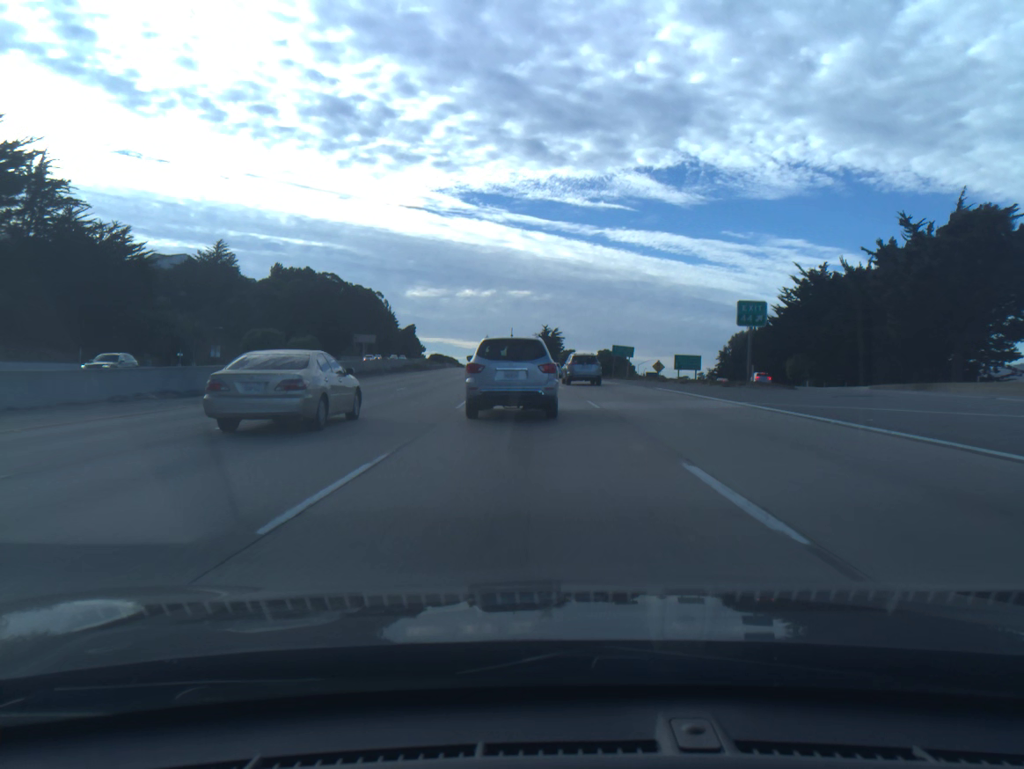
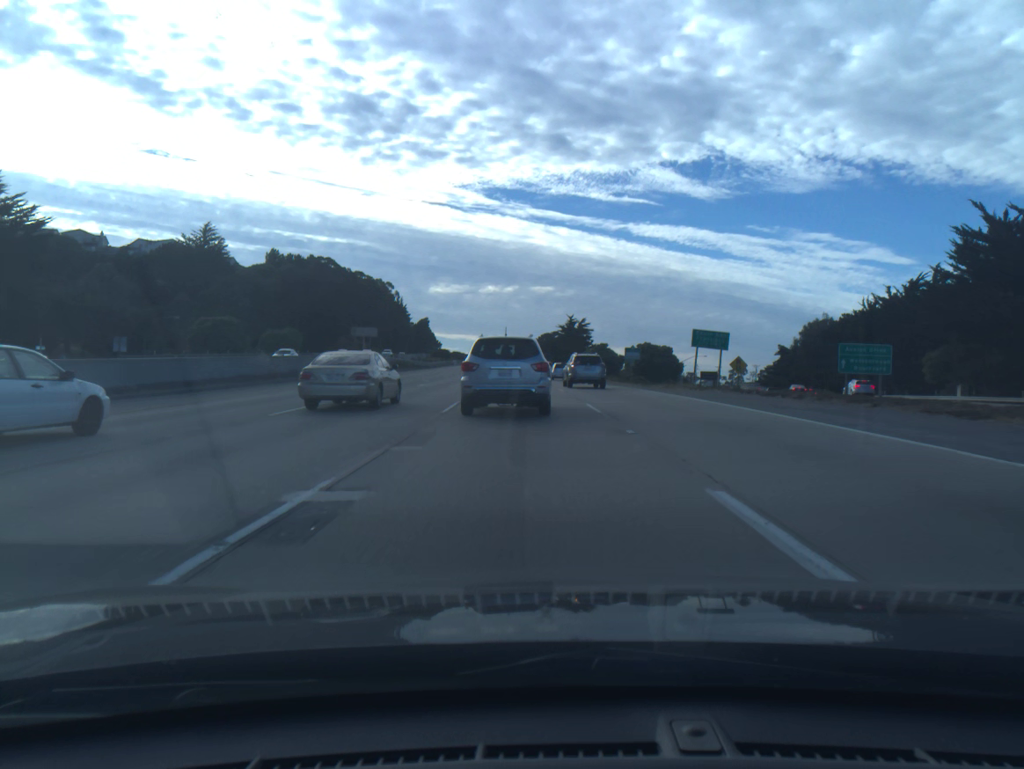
(-0.5, +31.1) m; -2°
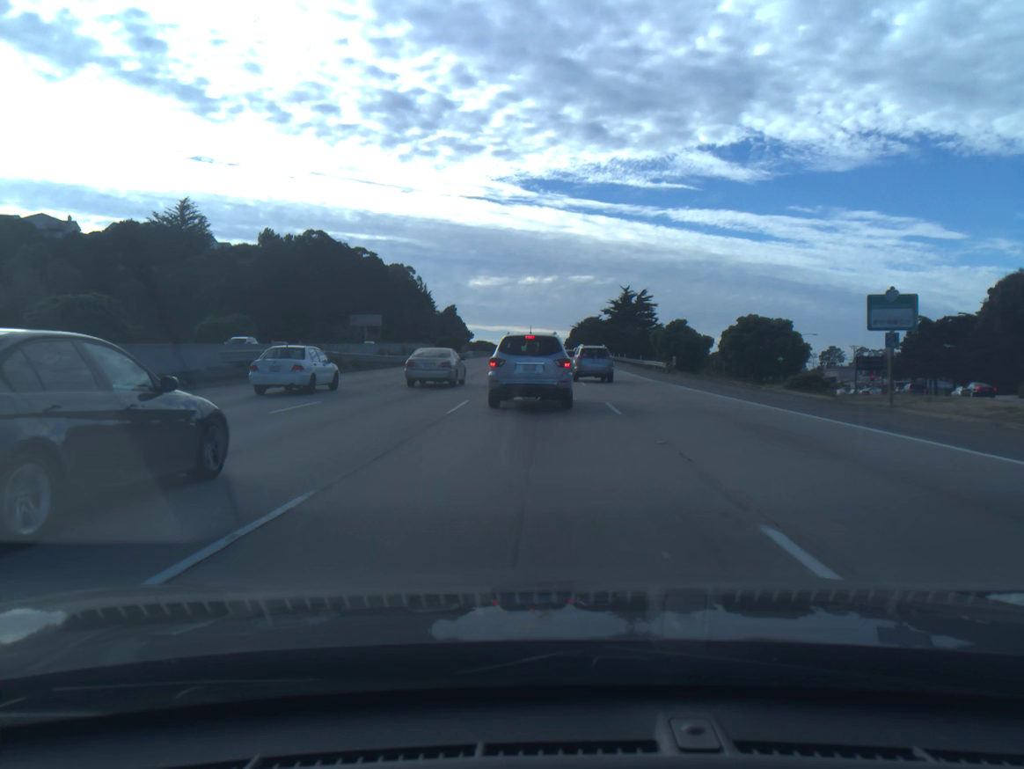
(-1.0, +45.4) m; -3°
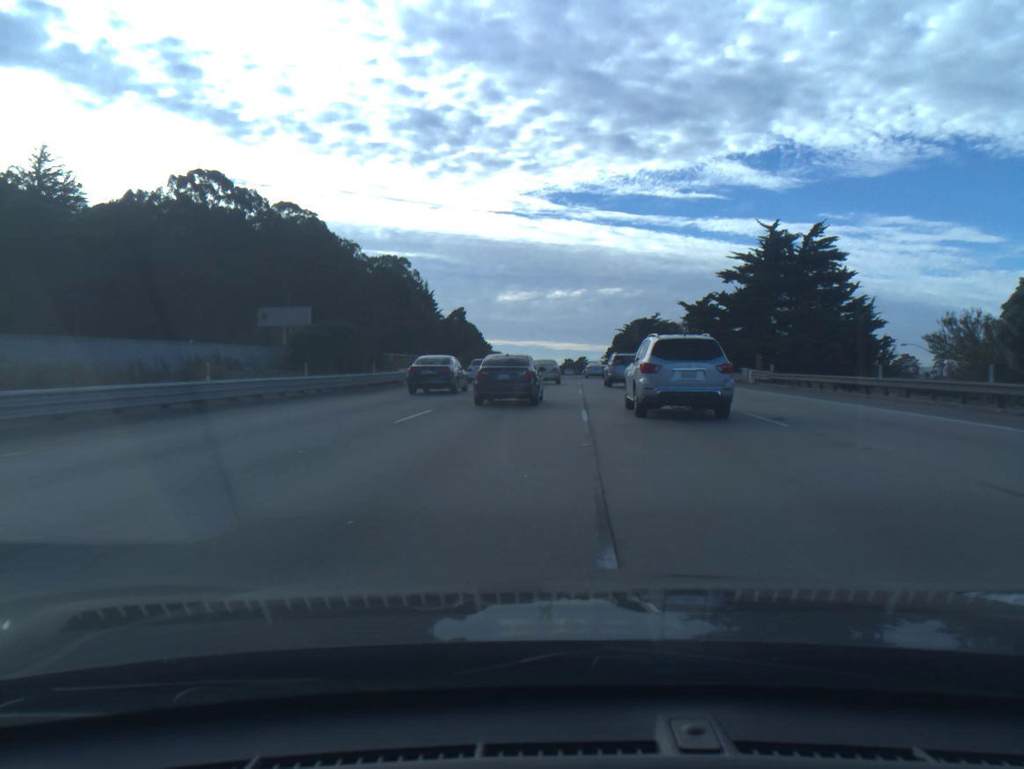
(-1.9, +74.2) m; -2°
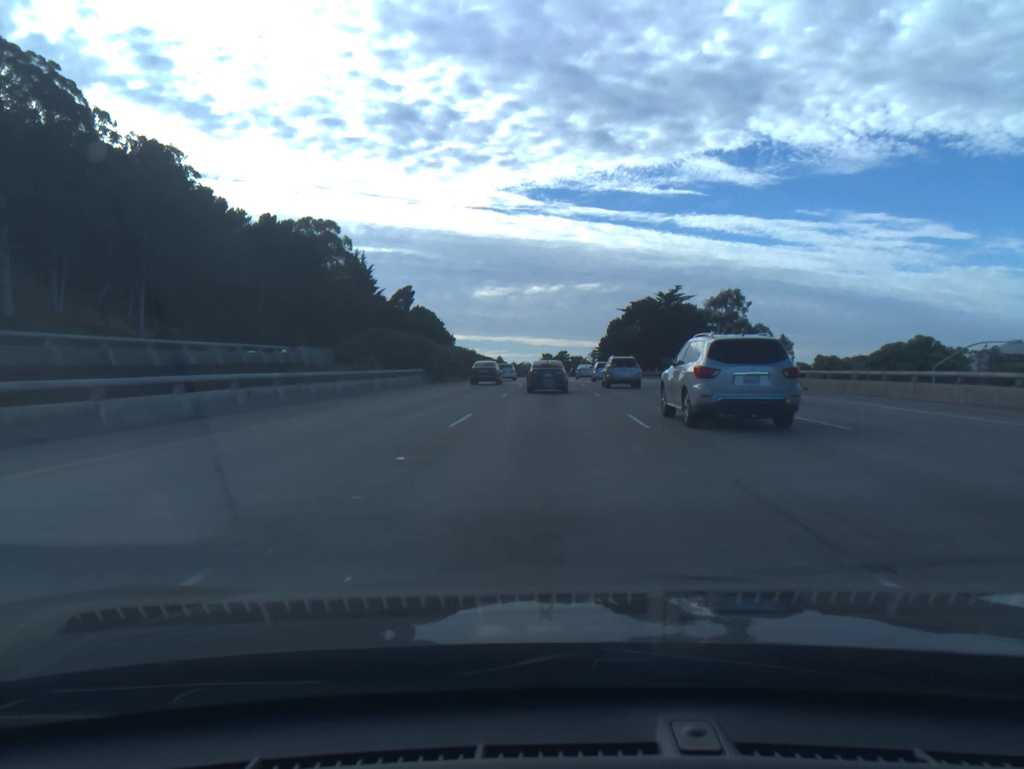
(+1.1, +59.0) m; +2°
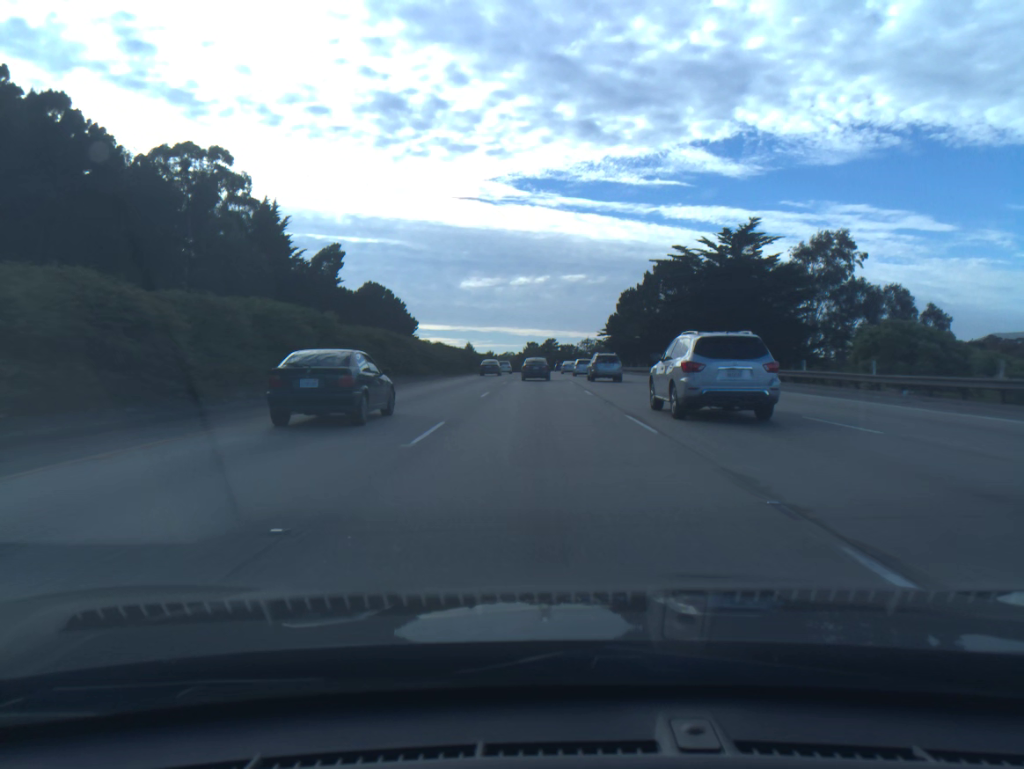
(+0.7, +57.6) m; +1°
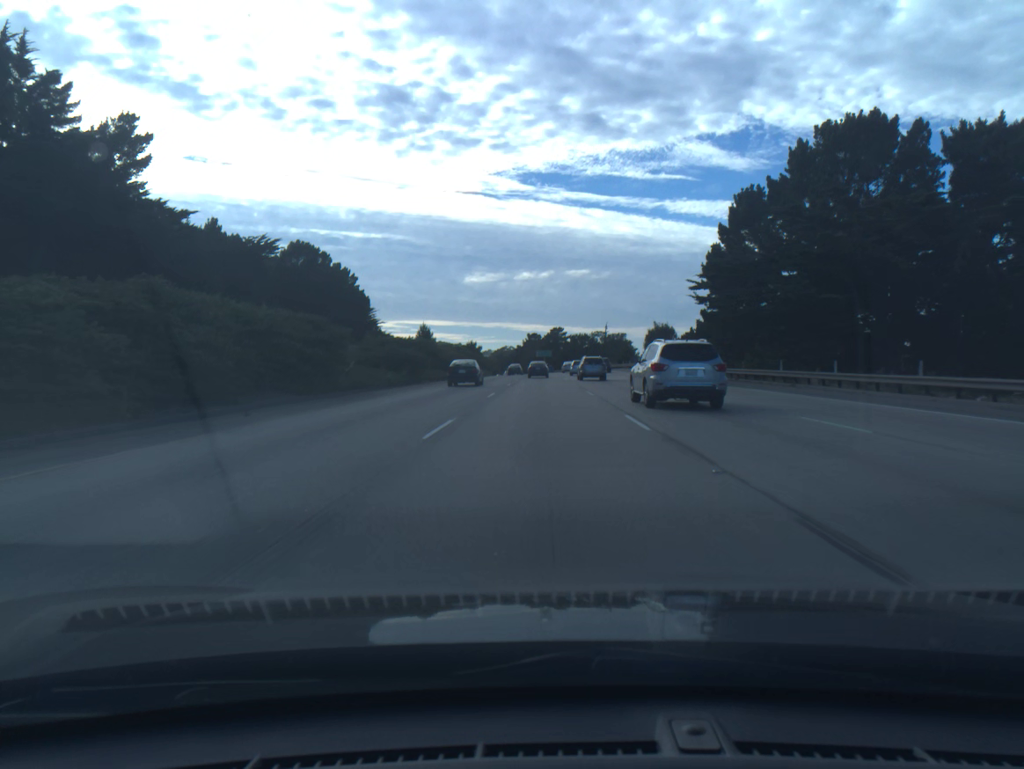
(-0.4, +72.0) m; 0°
